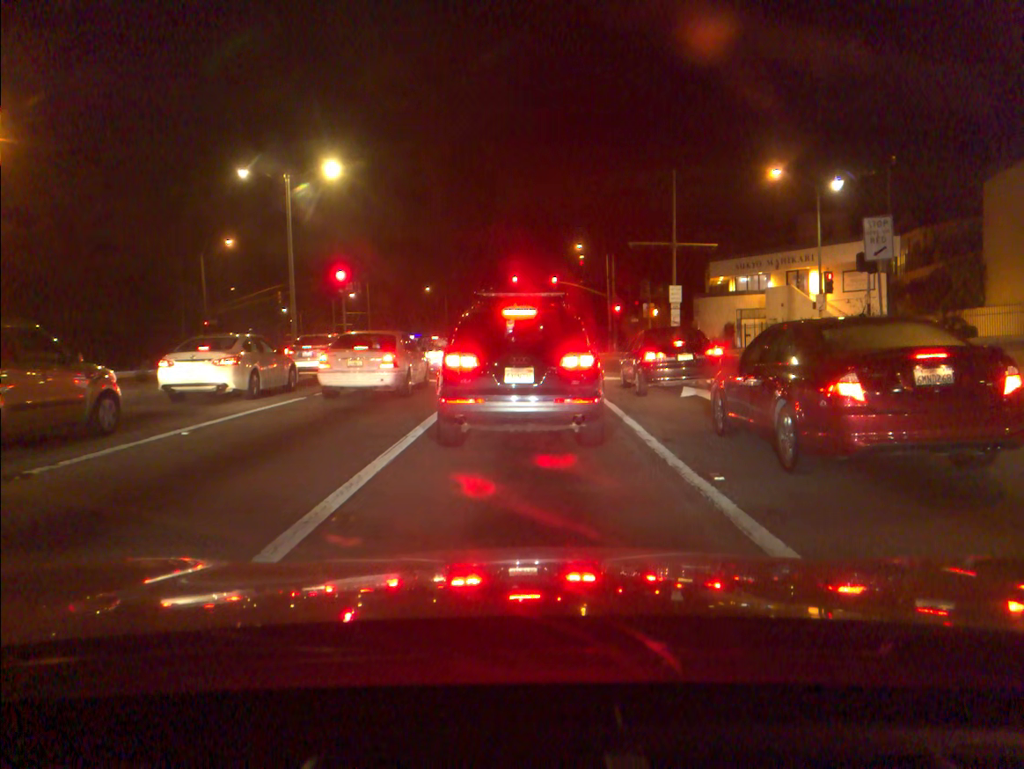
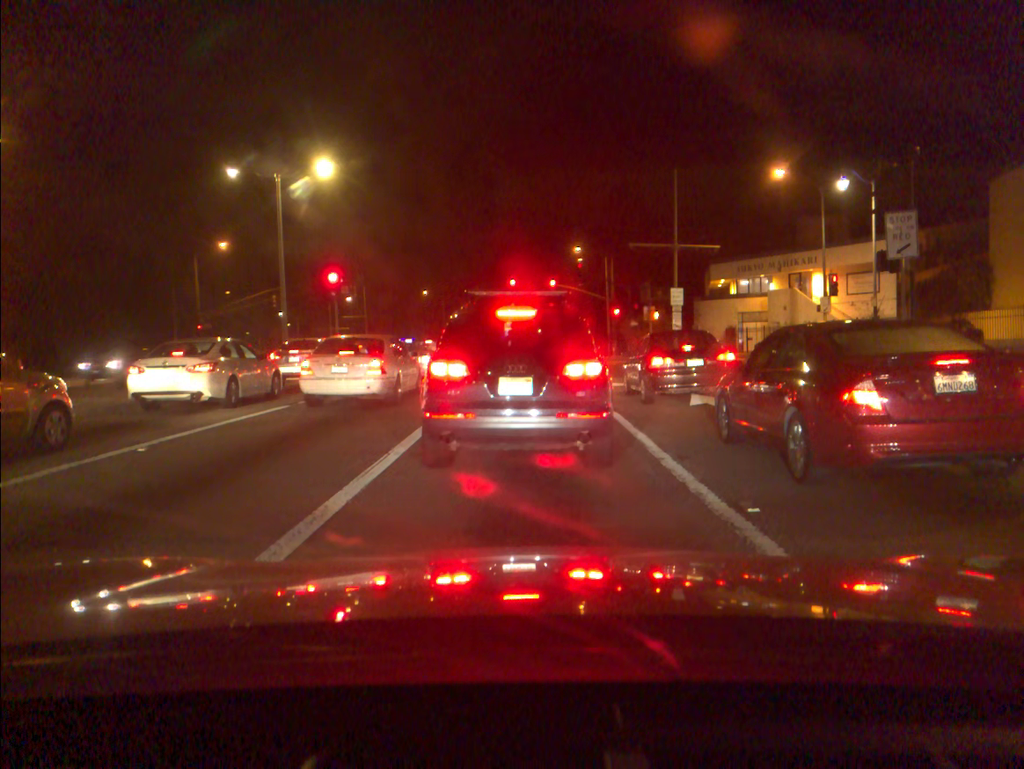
(0.0, +1.2) m; 0°
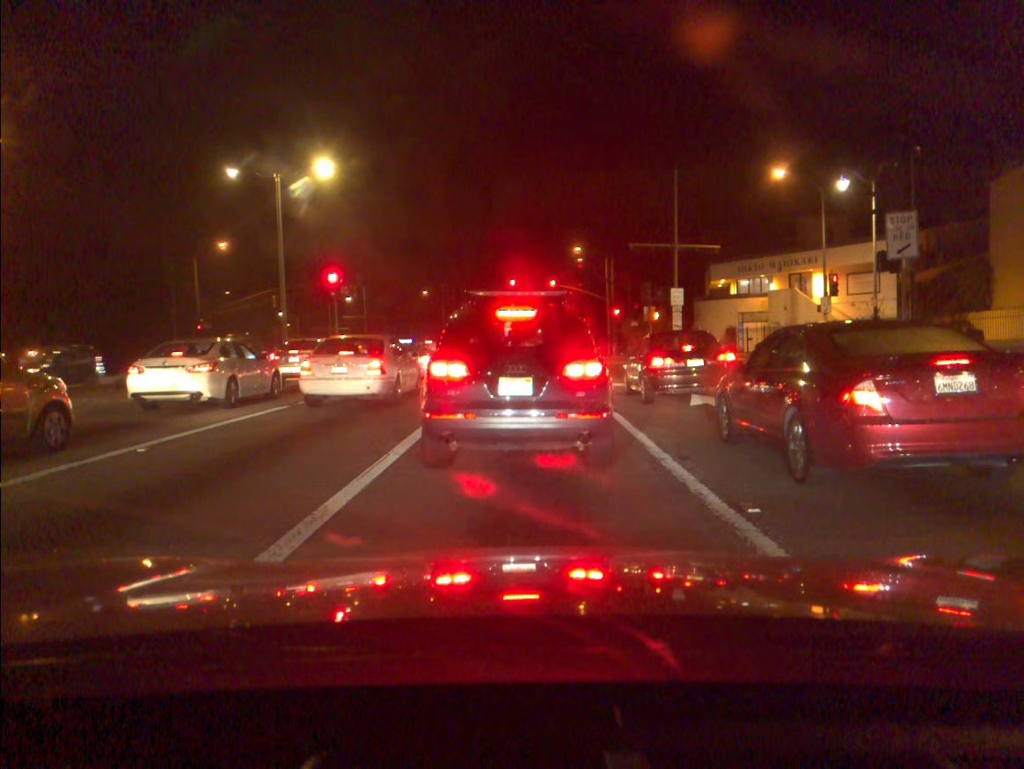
(0.0, -0.1) m; 0°
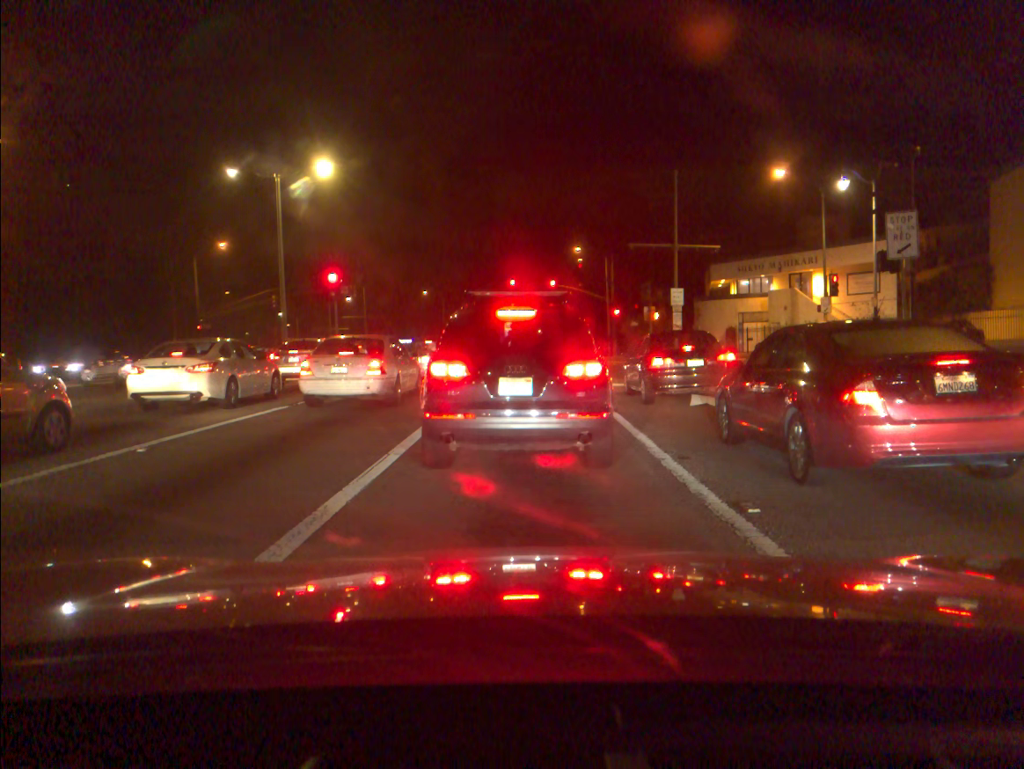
(0.0, 0.0) m; 0°
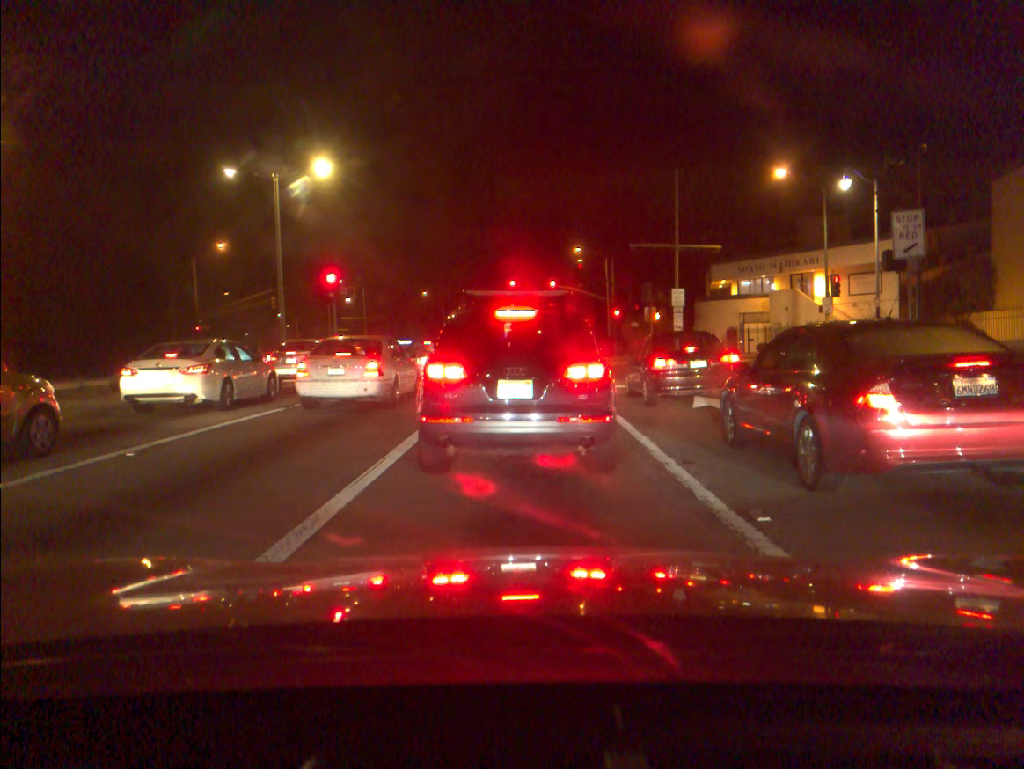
(0.0, +0.2) m; 0°
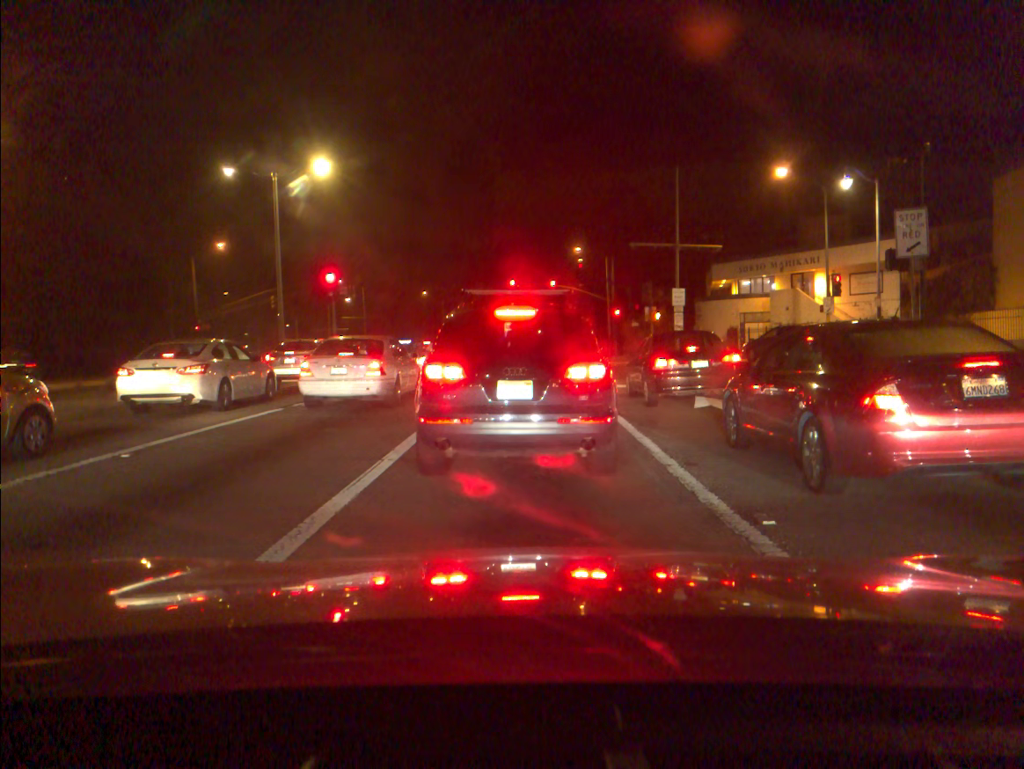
(0.0, +0.1) m; 0°
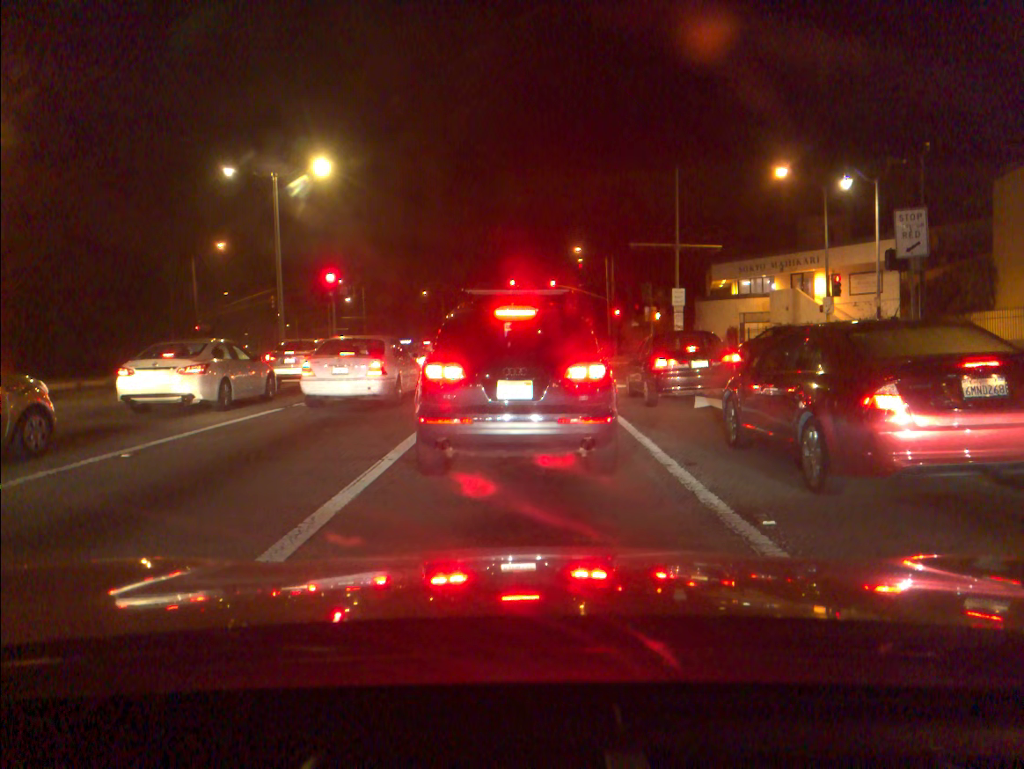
(0.0, 0.0) m; 0°
